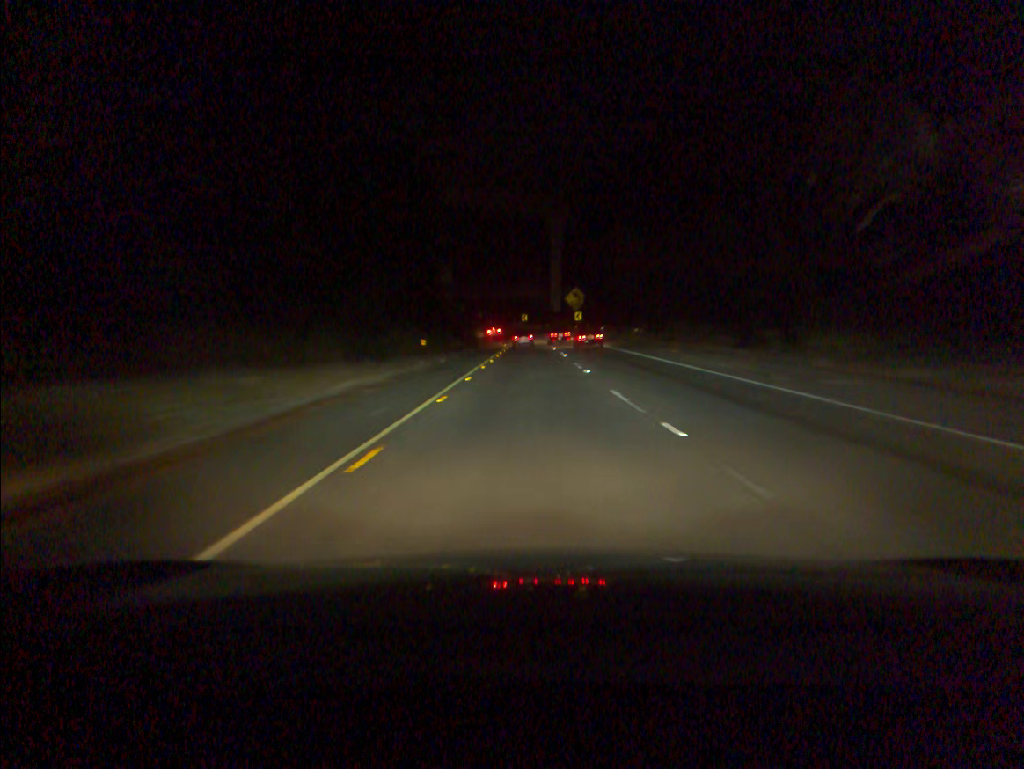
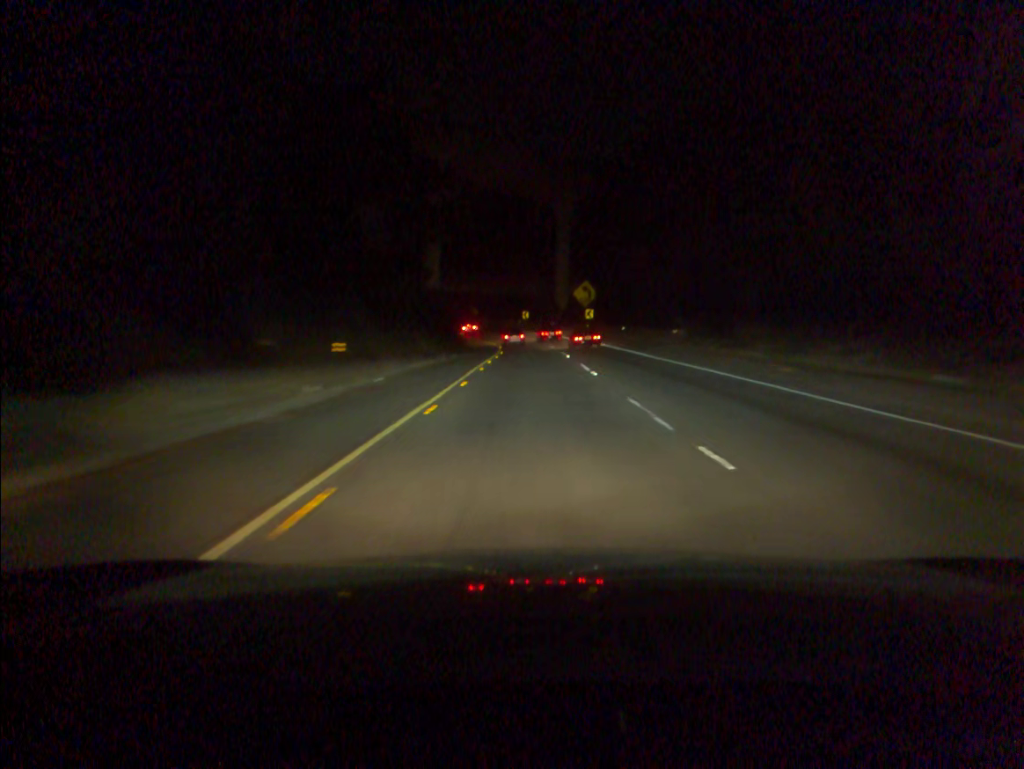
(0.0, +17.1) m; 0°
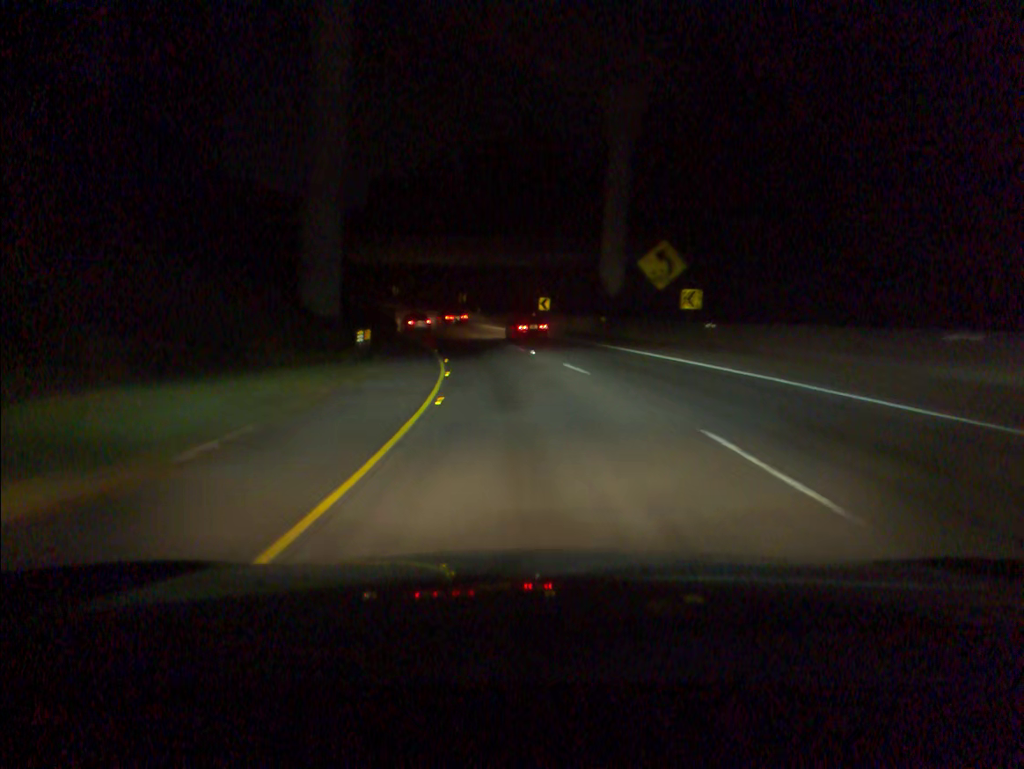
(-0.1, +49.6) m; -1°
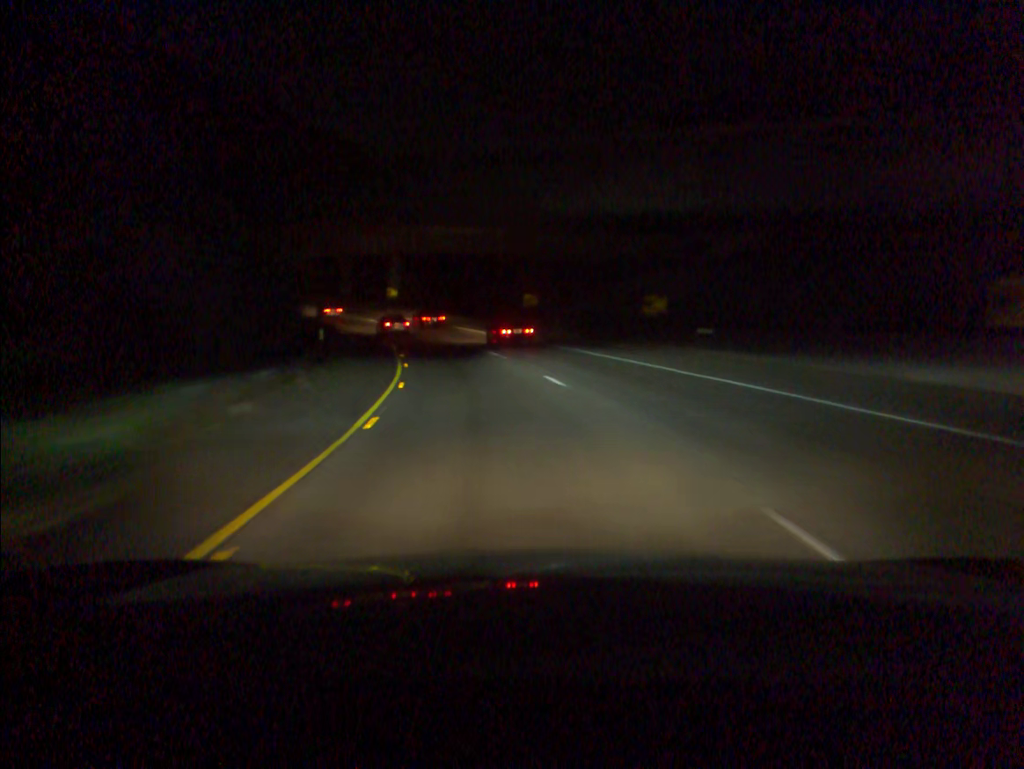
(-4.2, +46.7) m; -12°
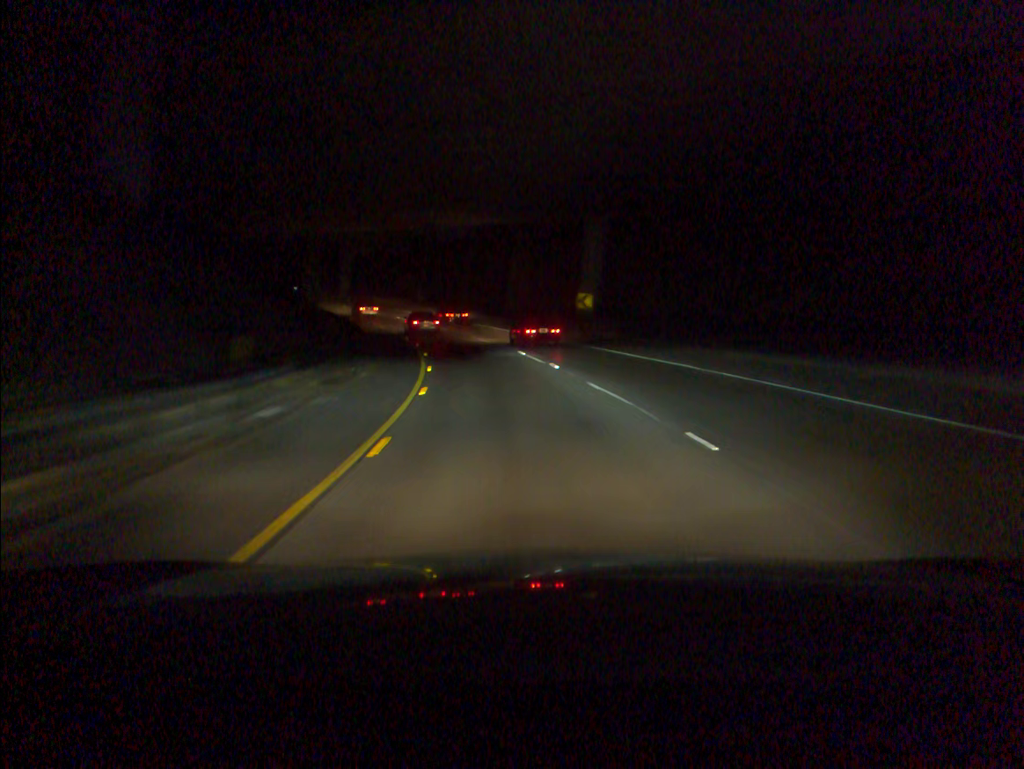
(-6.3, +45.3) m; -15°
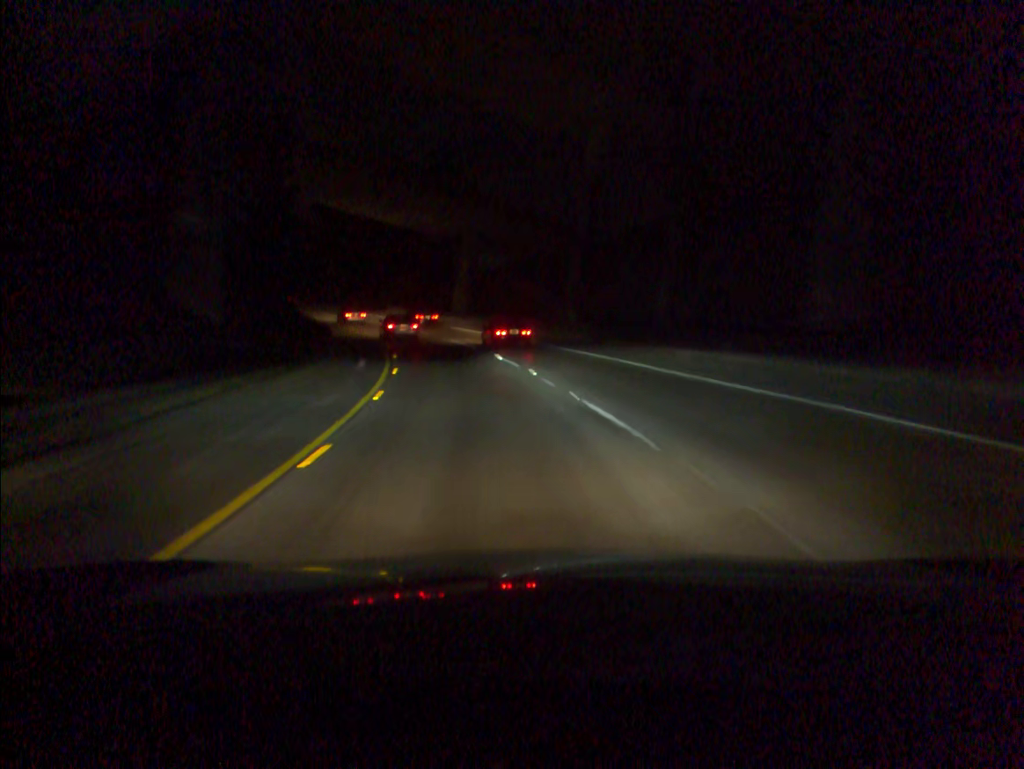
(-4.6, +44.1) m; -12°
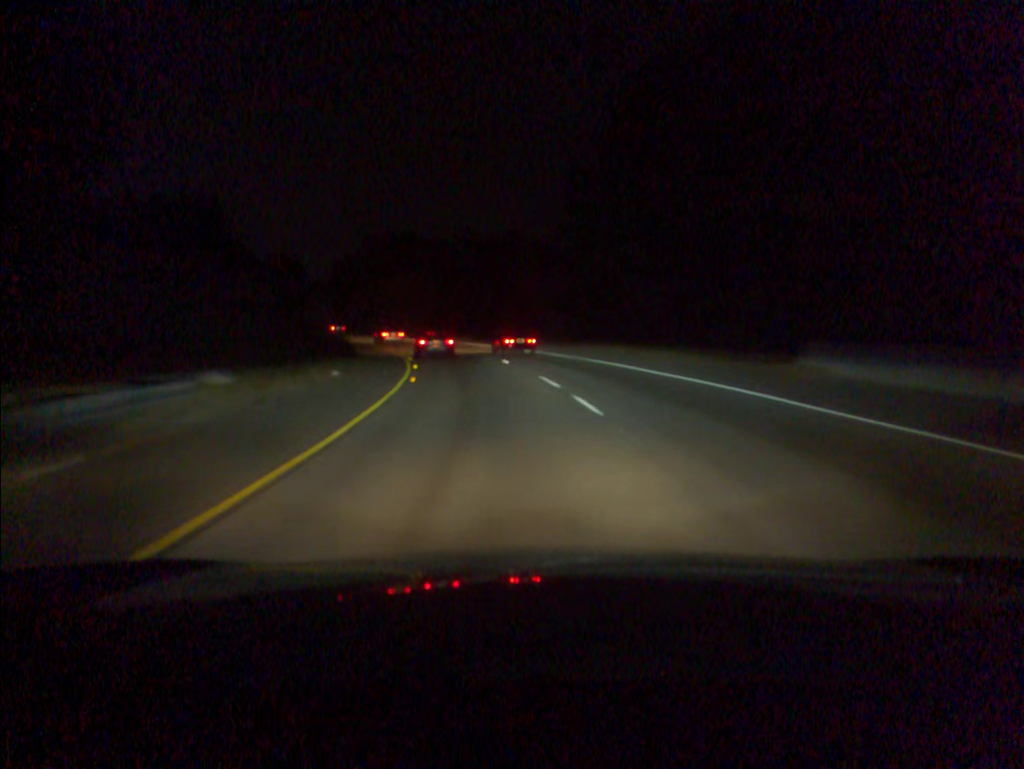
(-13.9, +67.7) m; -24°
